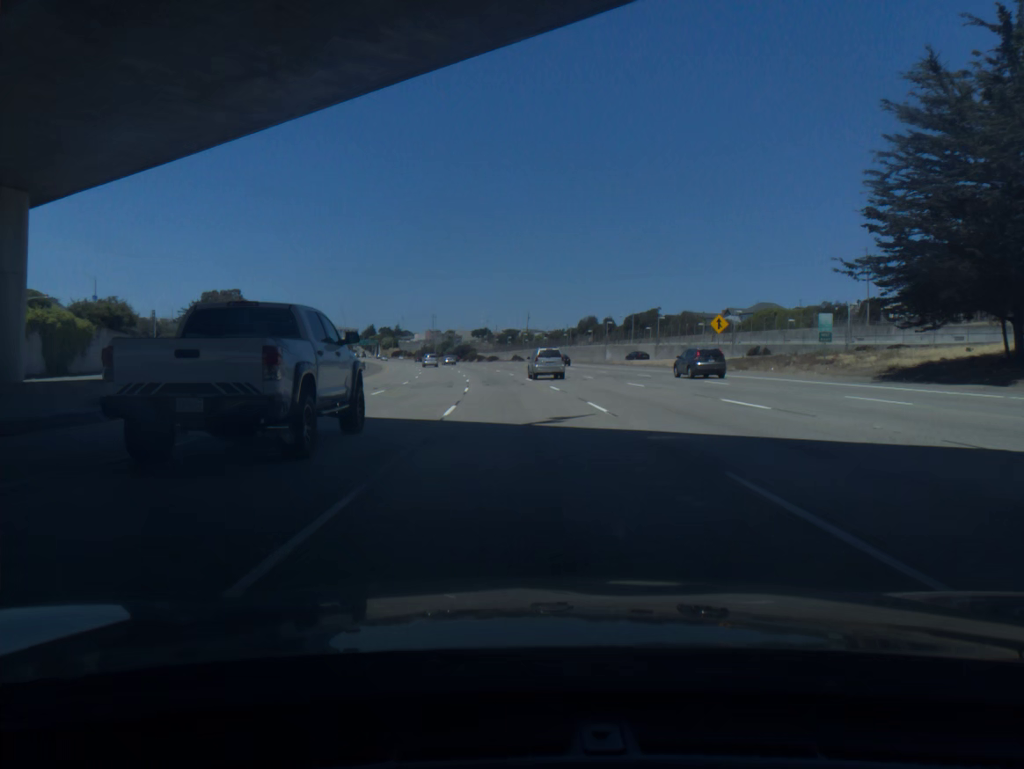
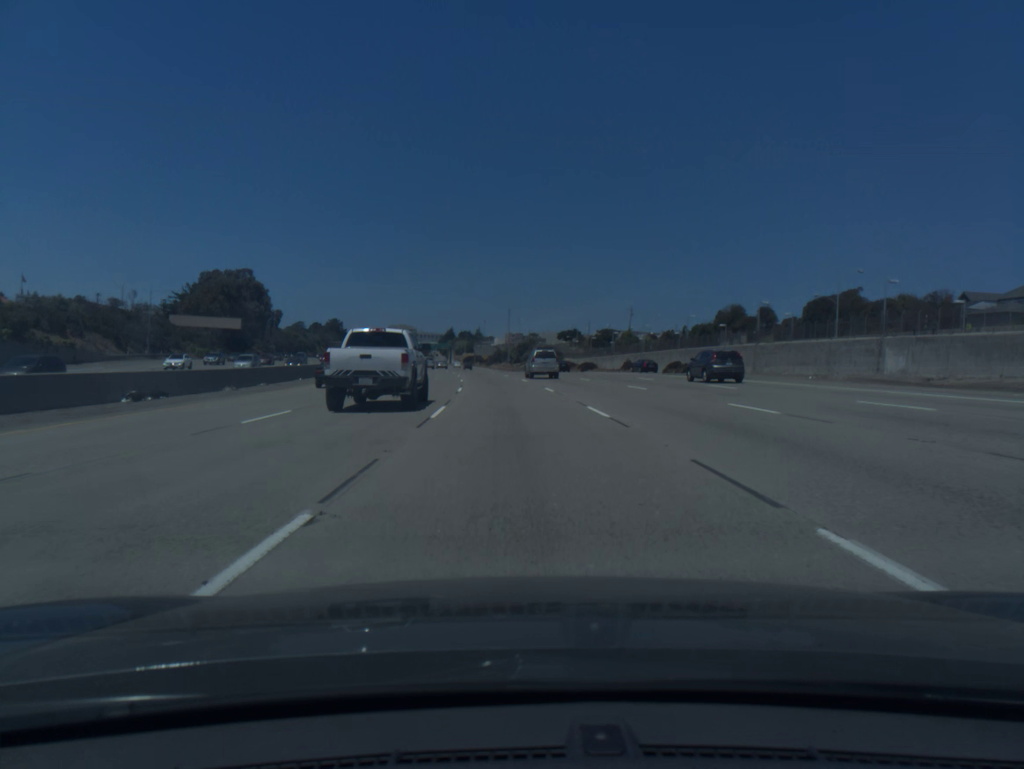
(-3.5, +72.2) m; -6°
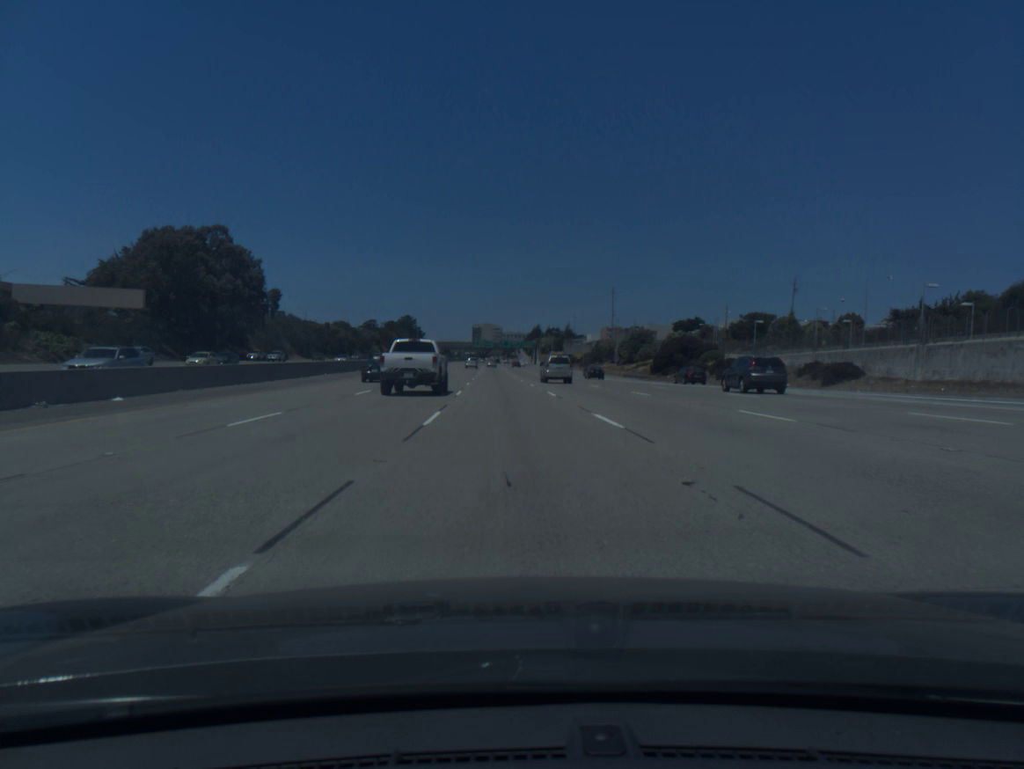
(-4.3, +72.5) m; -7°
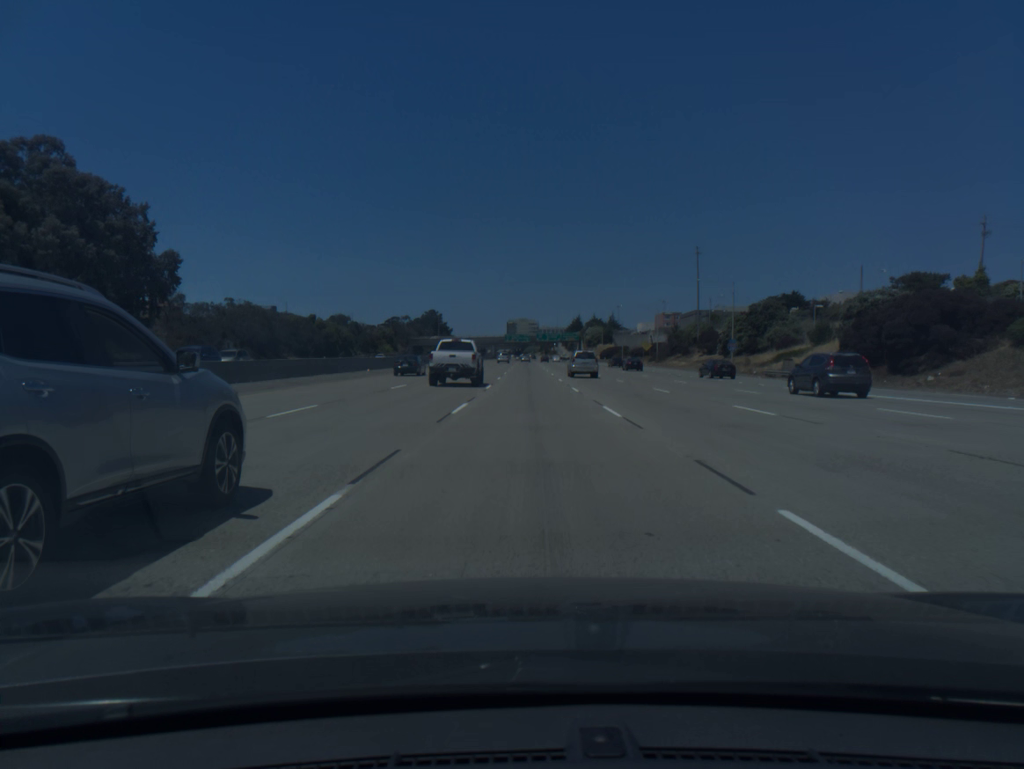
(-1.6, +55.0) m; -3°
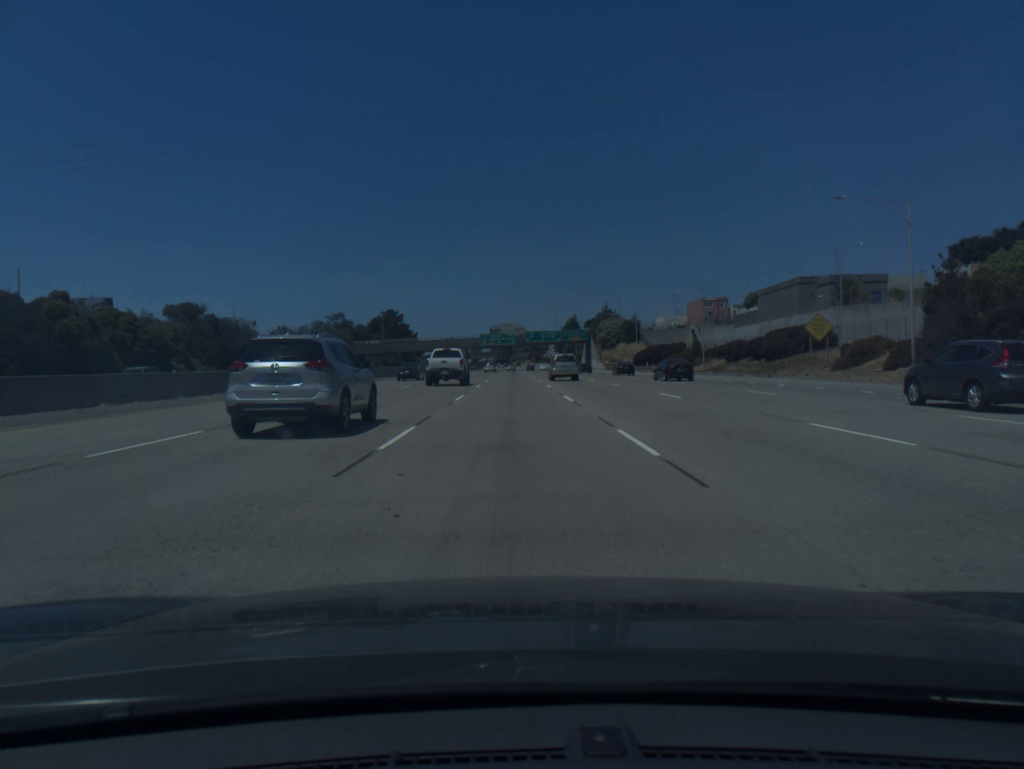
(+1.0, +92.1) m; +1°
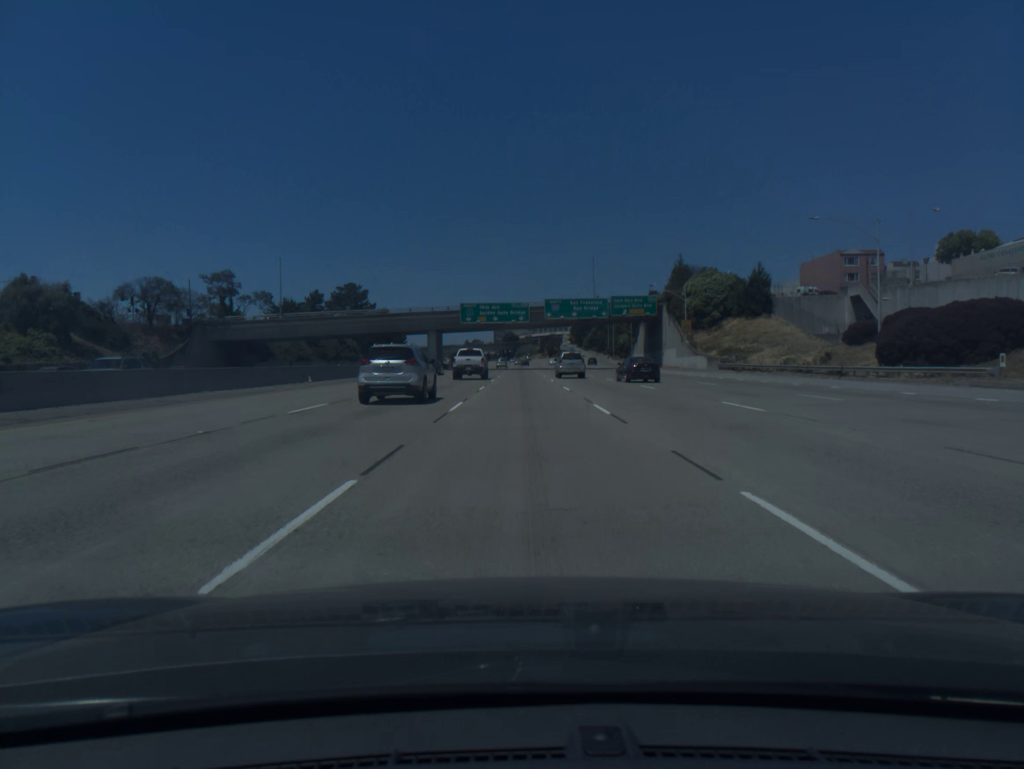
(-1.0, +91.6) m; -1°
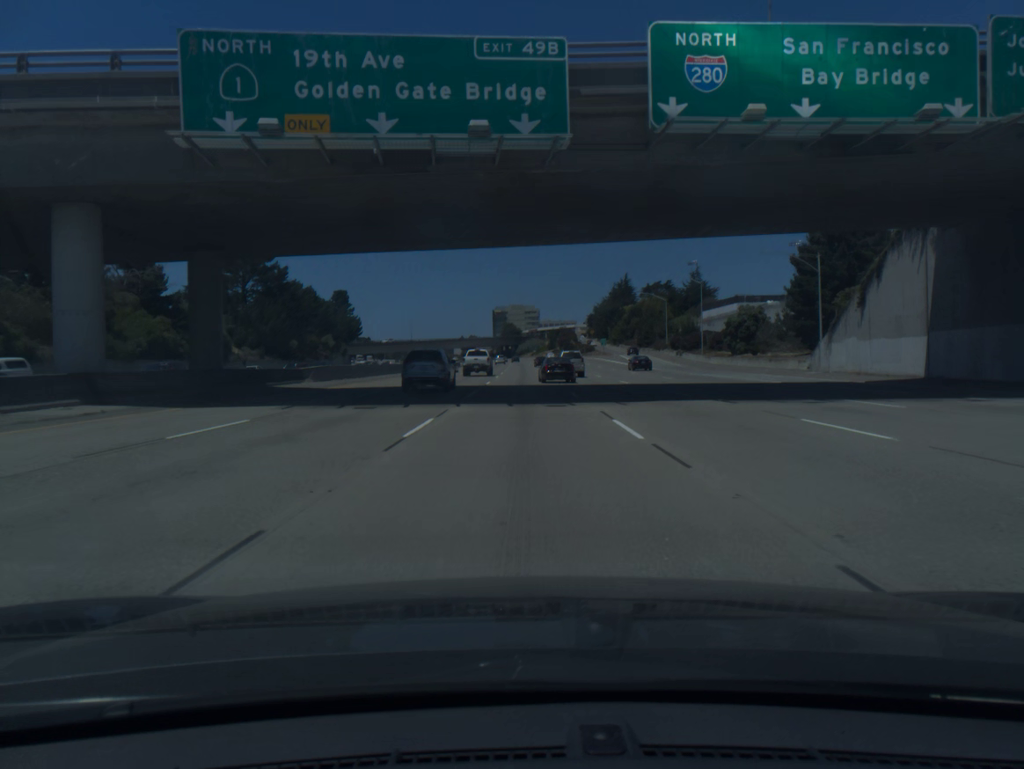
(+0.3, +91.5) m; 0°
